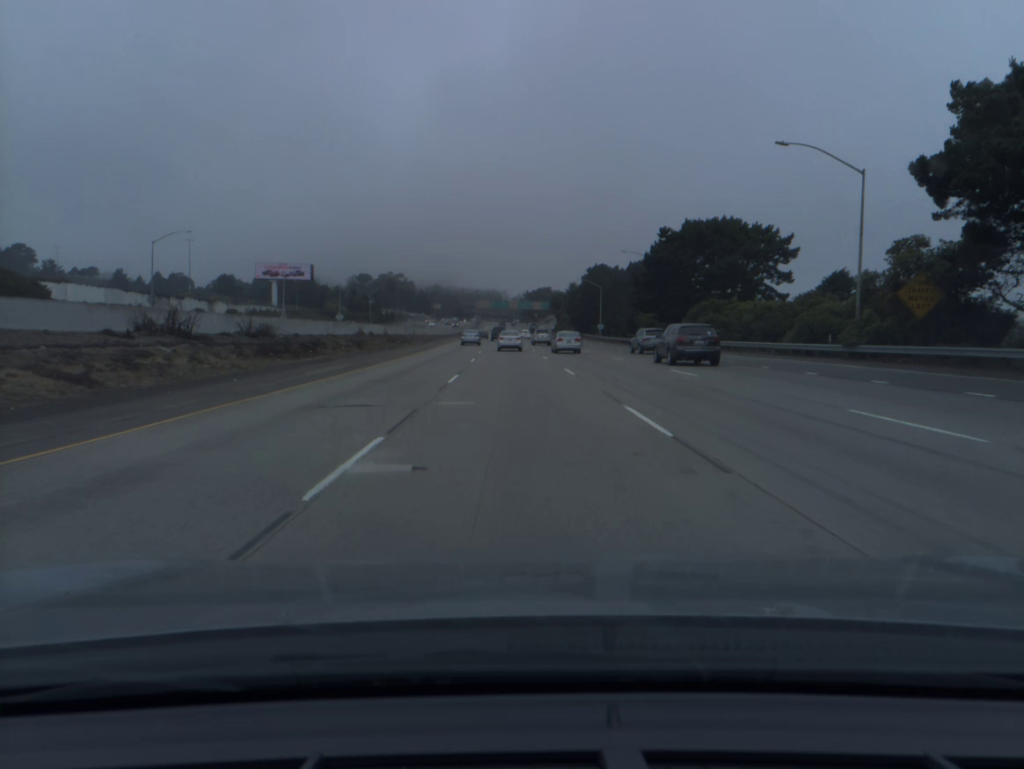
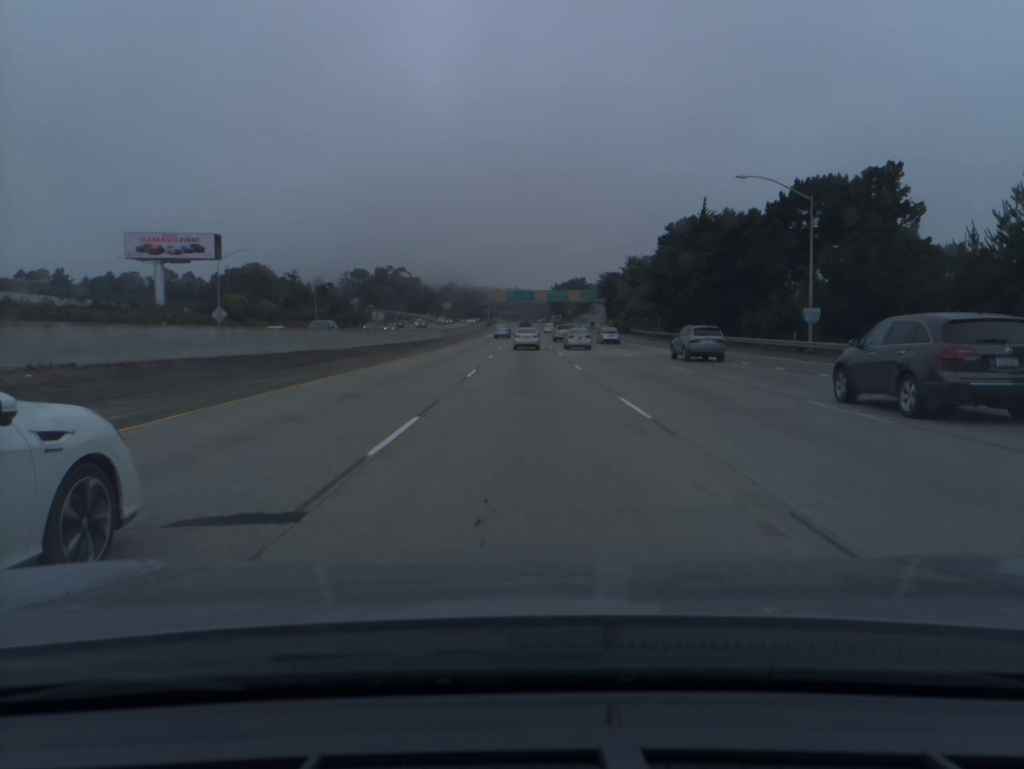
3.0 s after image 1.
(-2.0, +85.3) m; -2°
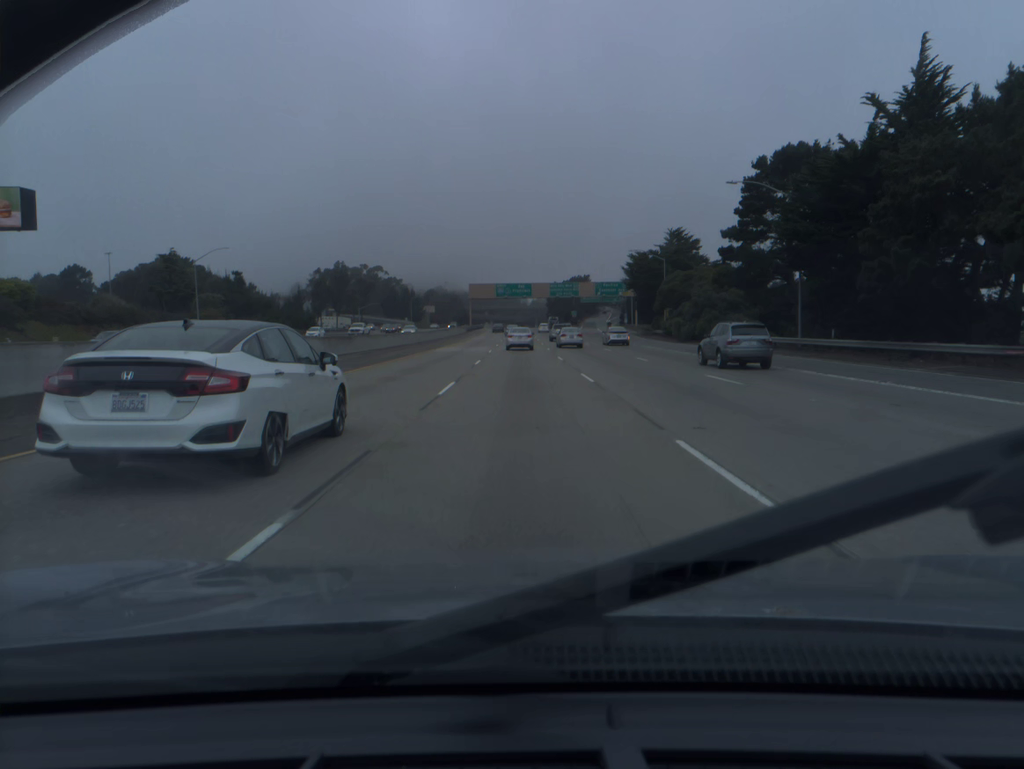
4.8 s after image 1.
(+0.2, +50.5) m; 0°
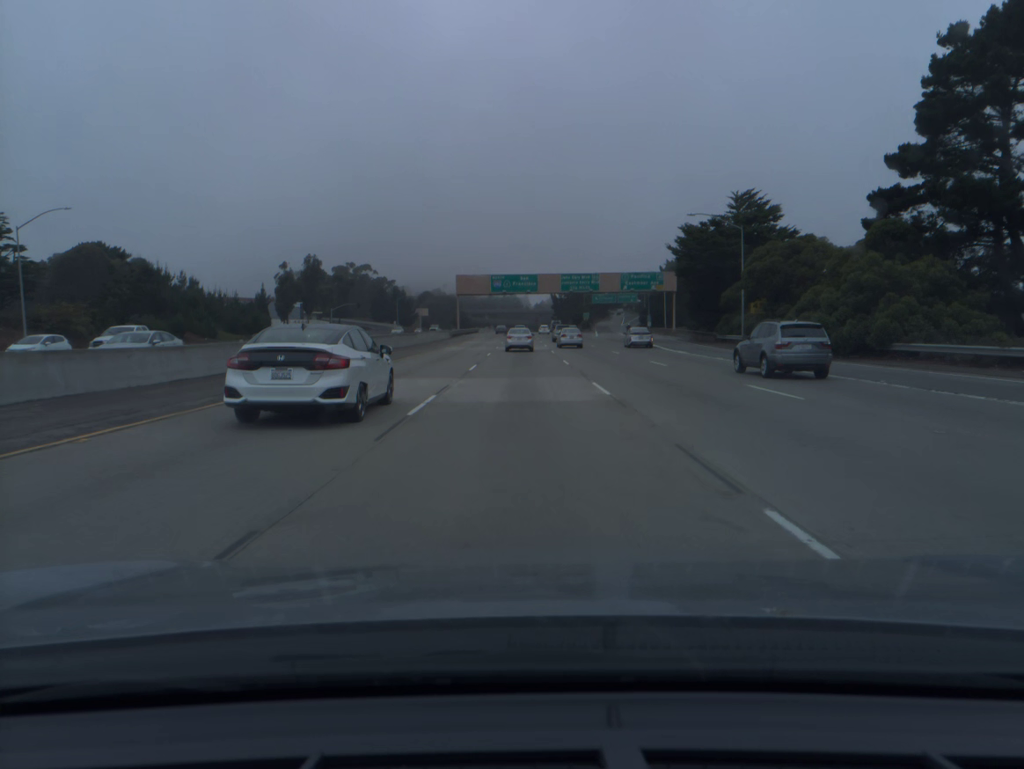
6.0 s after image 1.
(0.0, +33.2) m; 0°
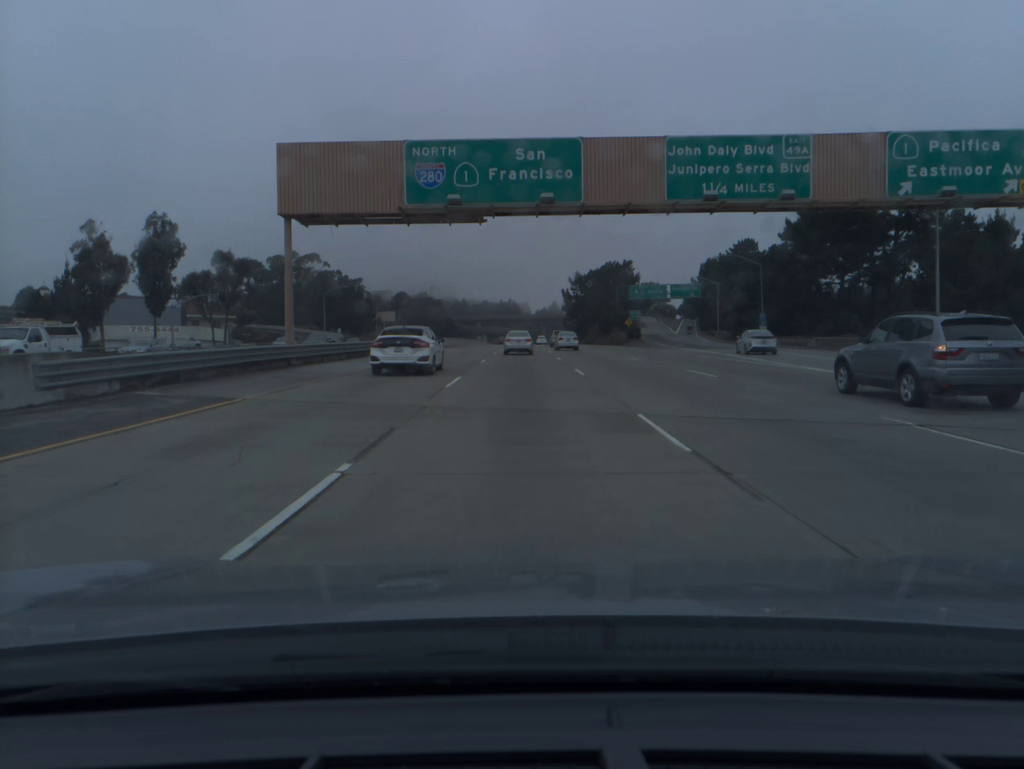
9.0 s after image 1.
(-0.1, +80.9) m; 0°
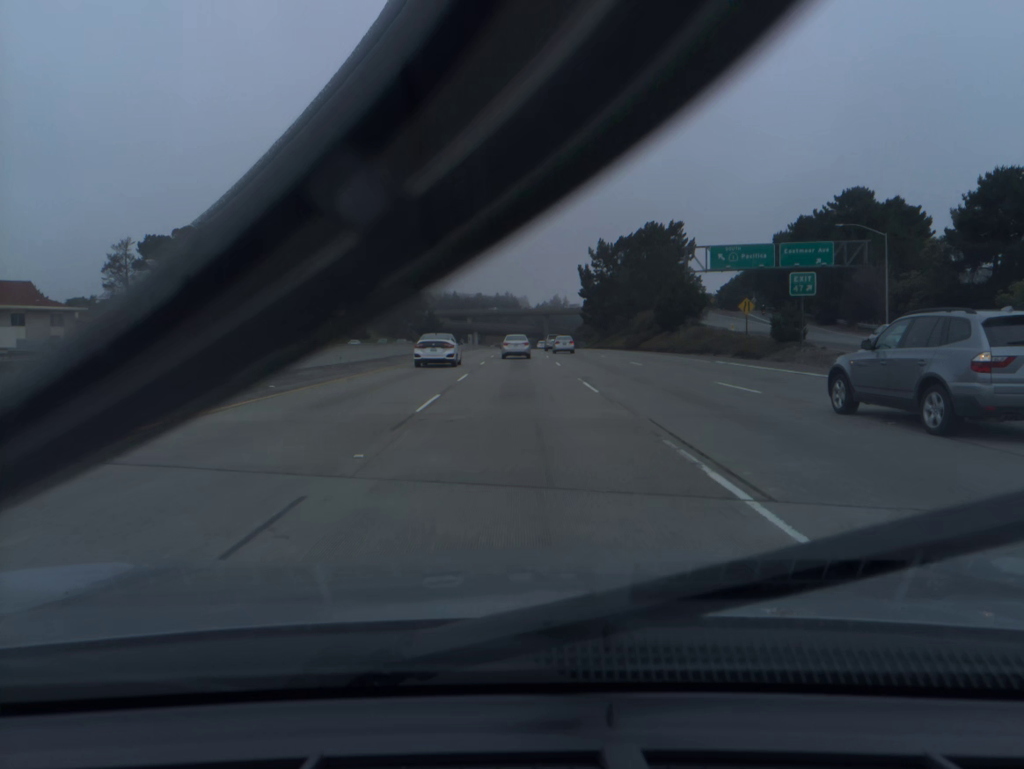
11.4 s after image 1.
(+0.1, +63.4) m; 0°
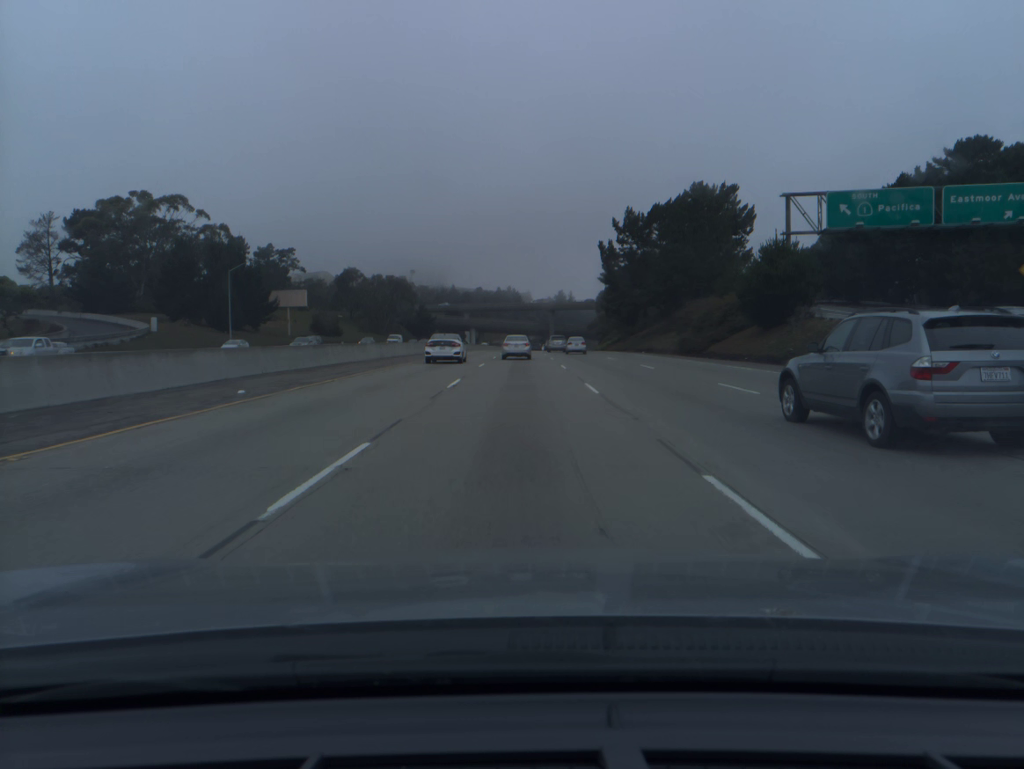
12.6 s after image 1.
(-0.1, +31.7) m; 0°
